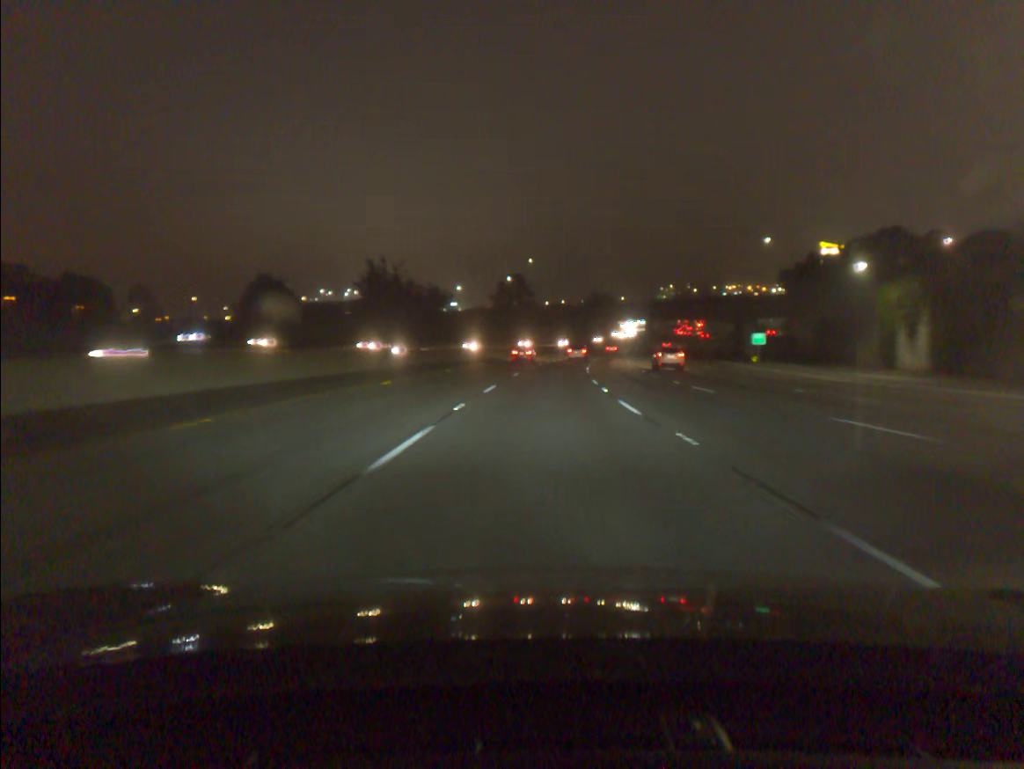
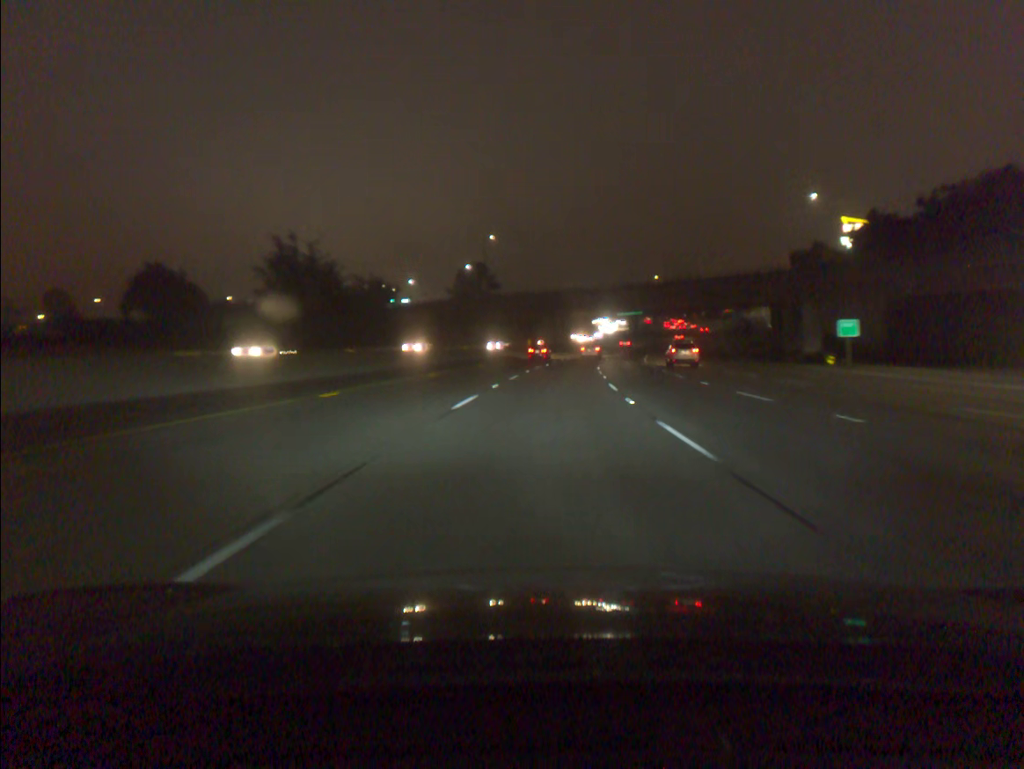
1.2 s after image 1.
(+0.6, +36.1) m; +2°
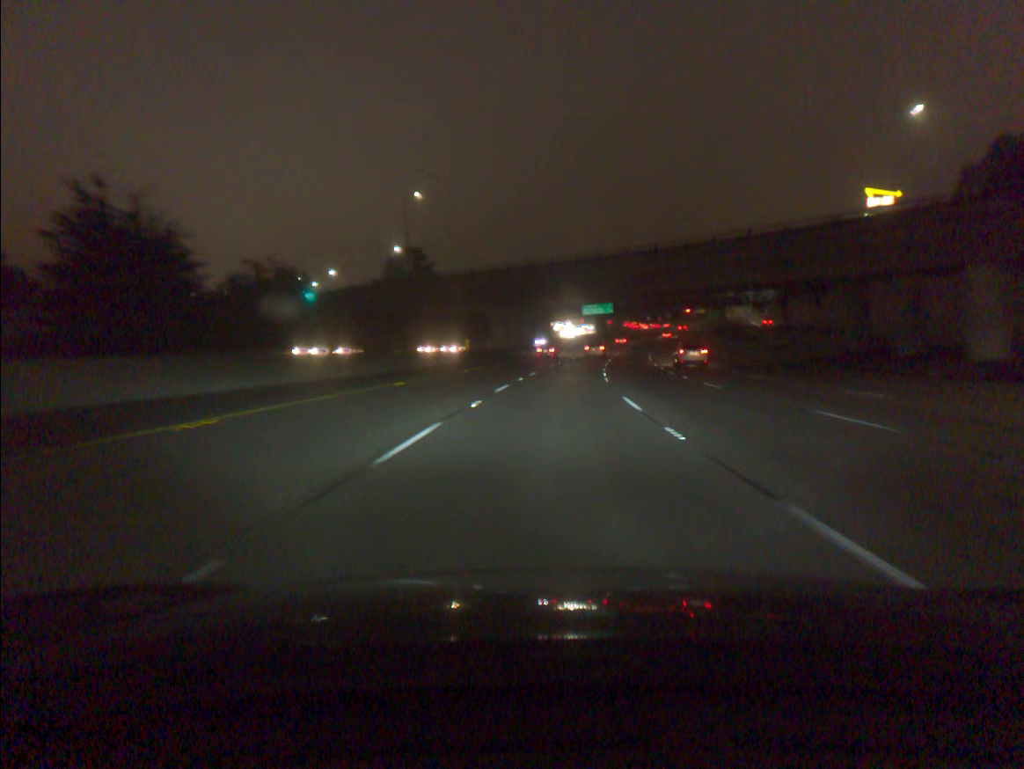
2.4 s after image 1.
(+1.0, +36.4) m; +3°
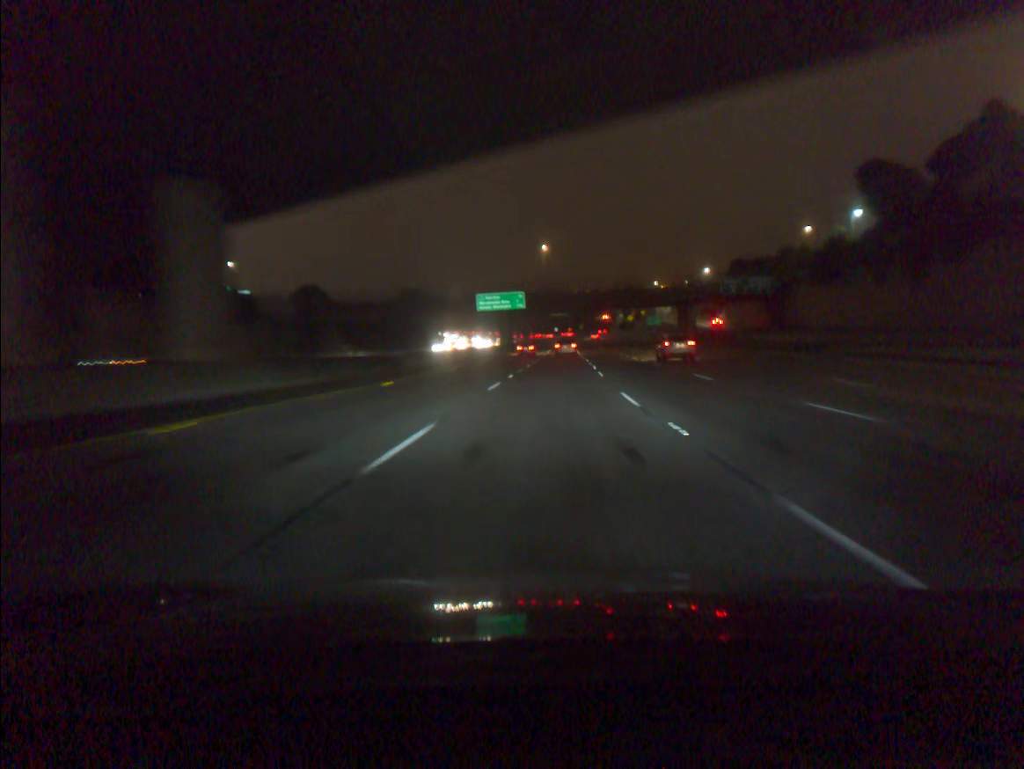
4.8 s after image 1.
(+4.7, +73.0) m; +7°
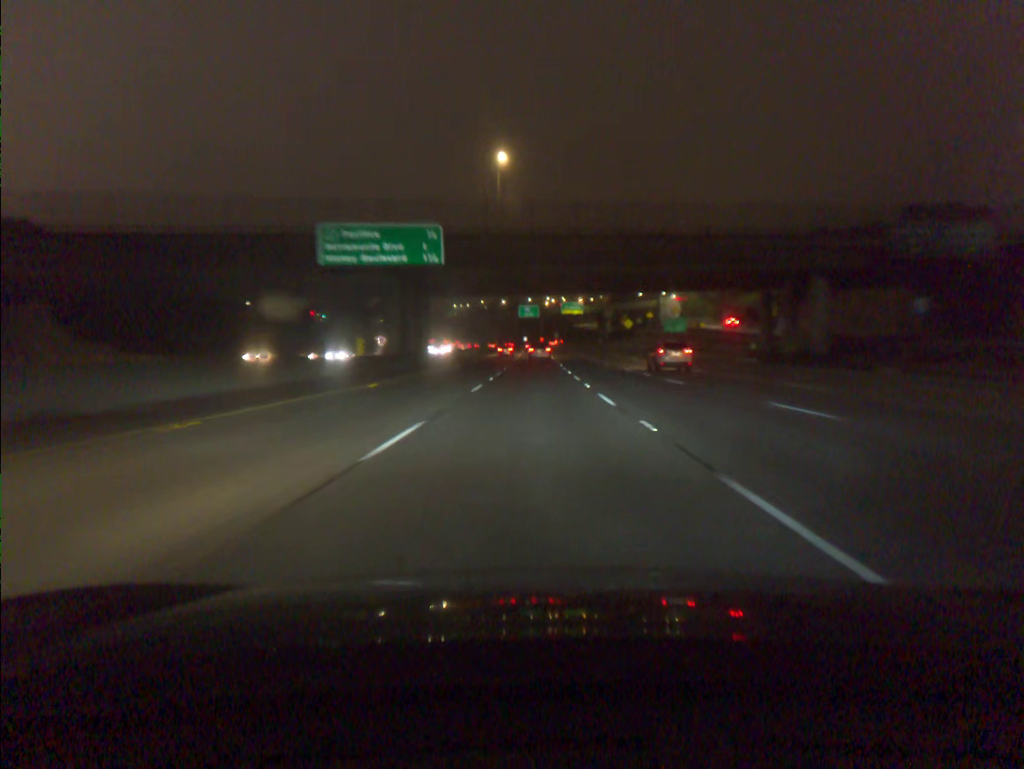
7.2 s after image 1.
(+2.2, +71.7) m; +2°
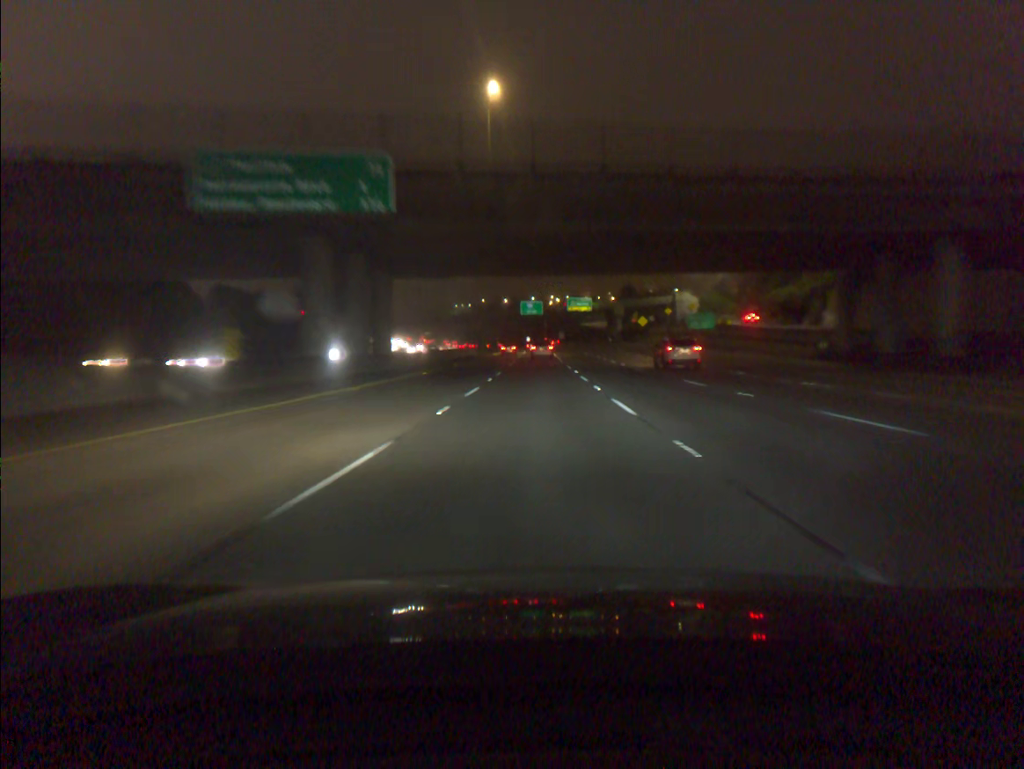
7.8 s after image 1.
(0.0, +17.7) m; 0°
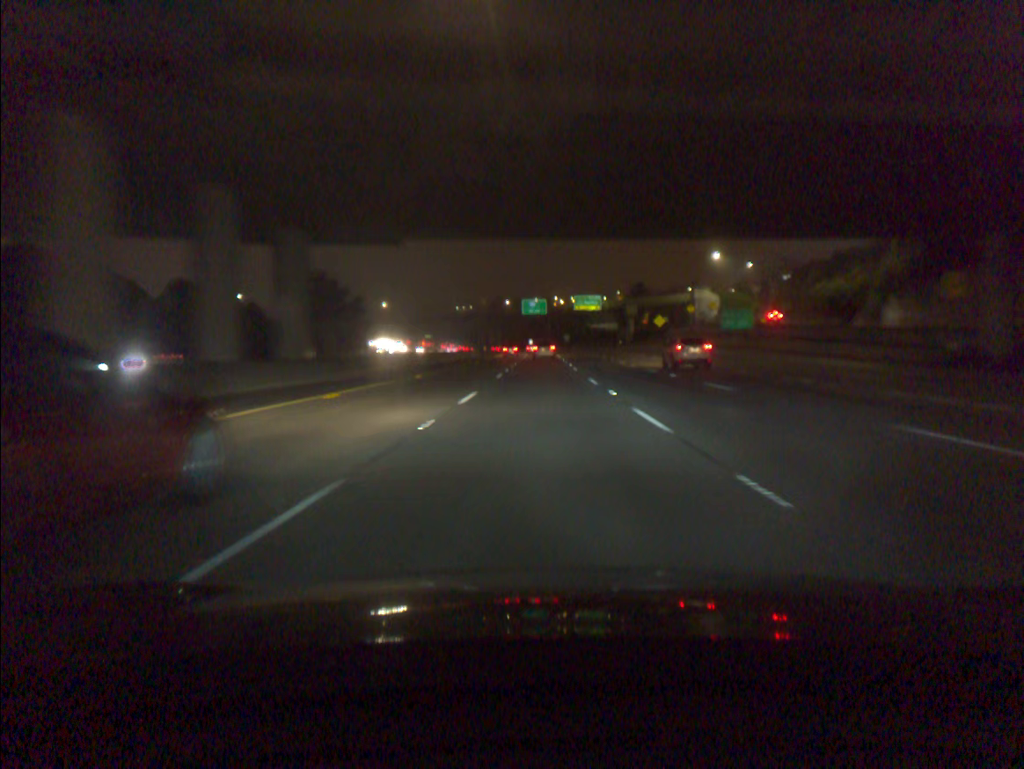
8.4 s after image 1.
(0.0, +17.7) m; 0°
